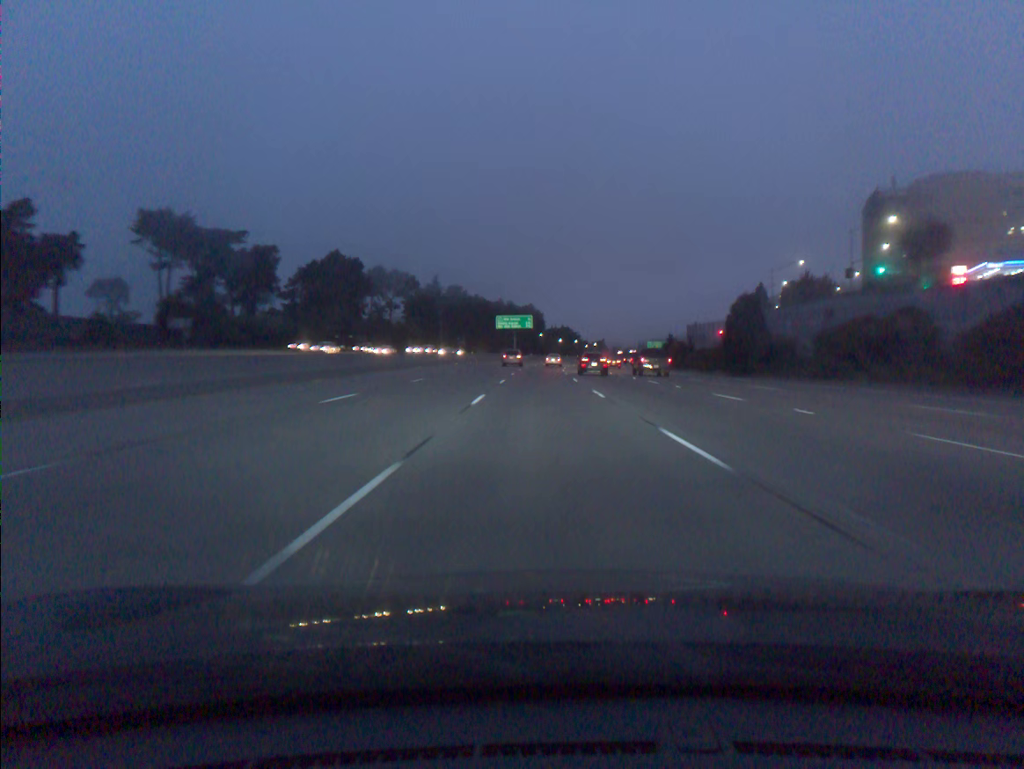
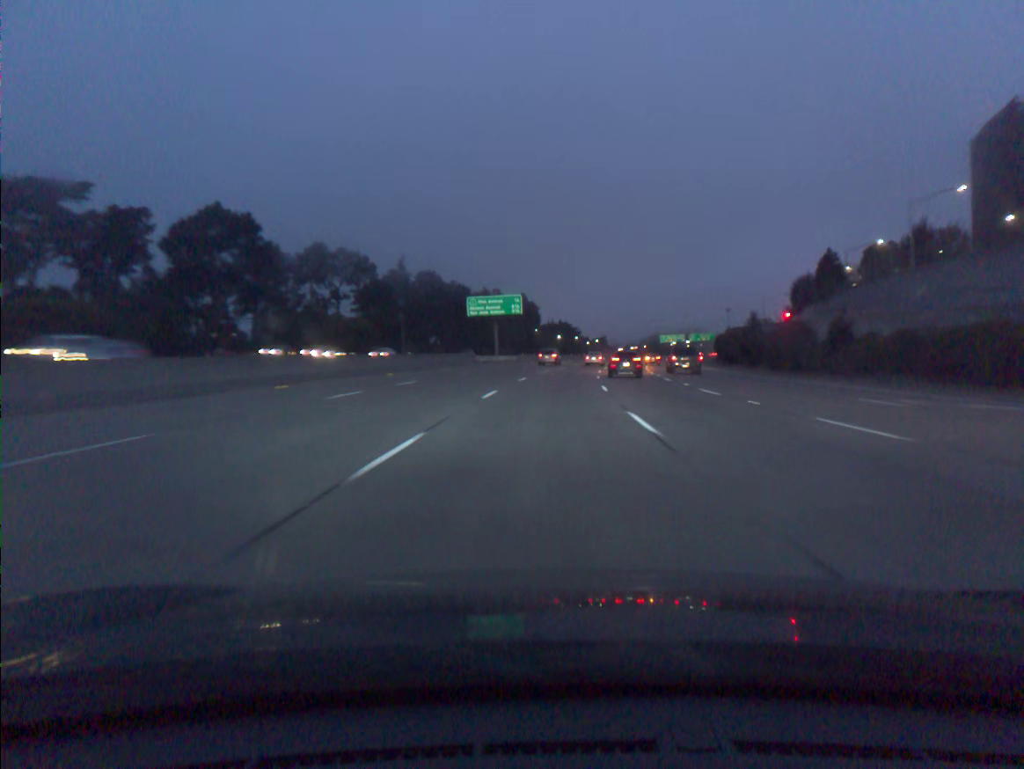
(+0.1, +53.9) m; 0°
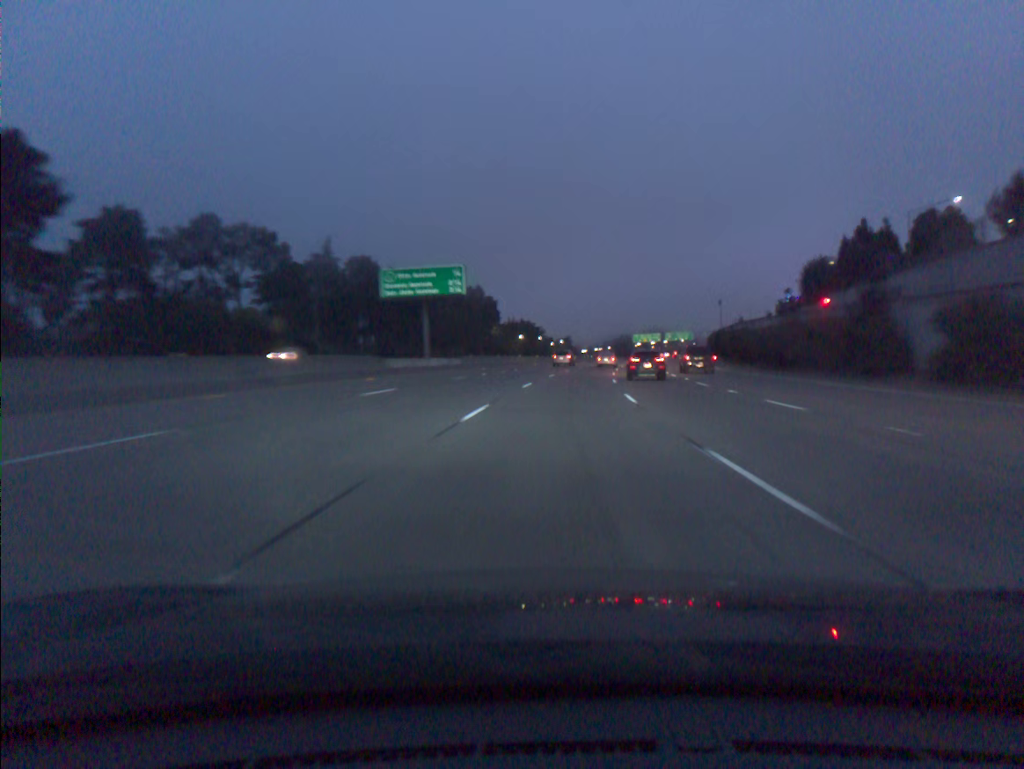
(+0.7, +35.8) m; +3°
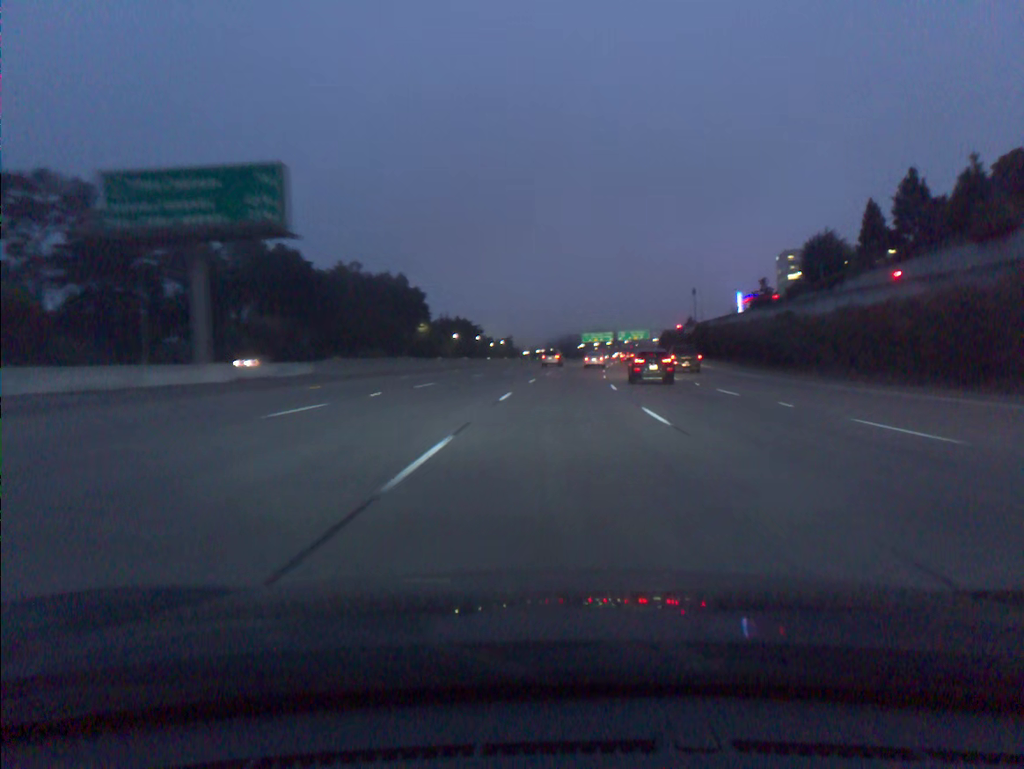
(+1.3, +35.8) m; +4°
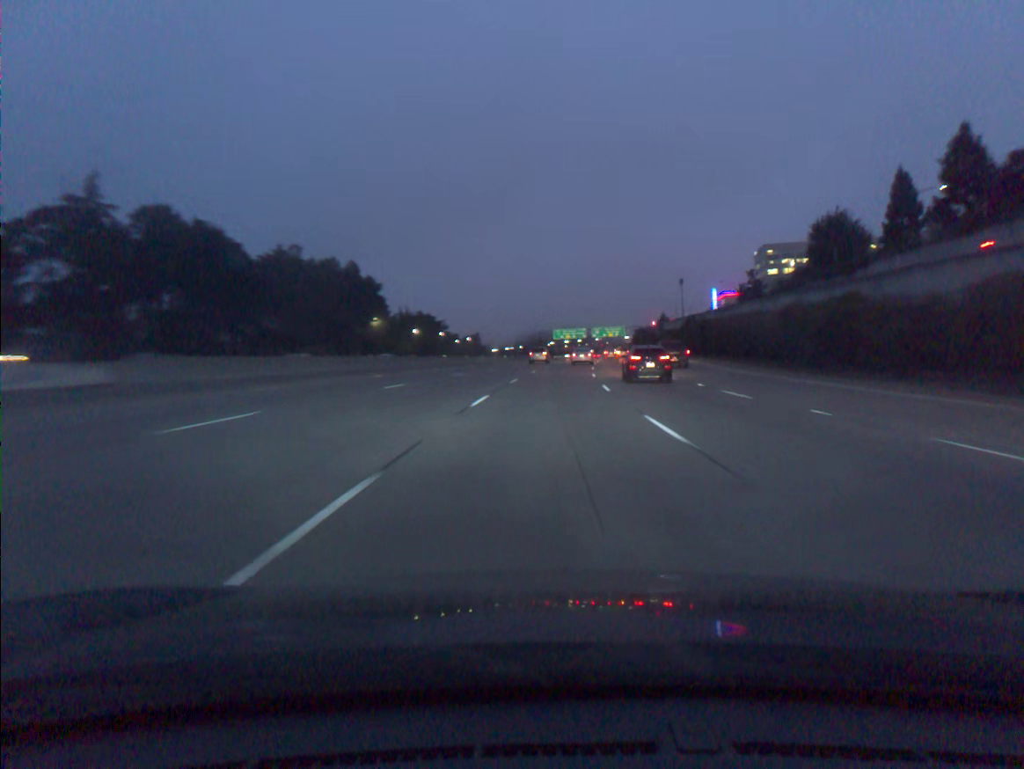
(+0.3, +17.9) m; +2°
